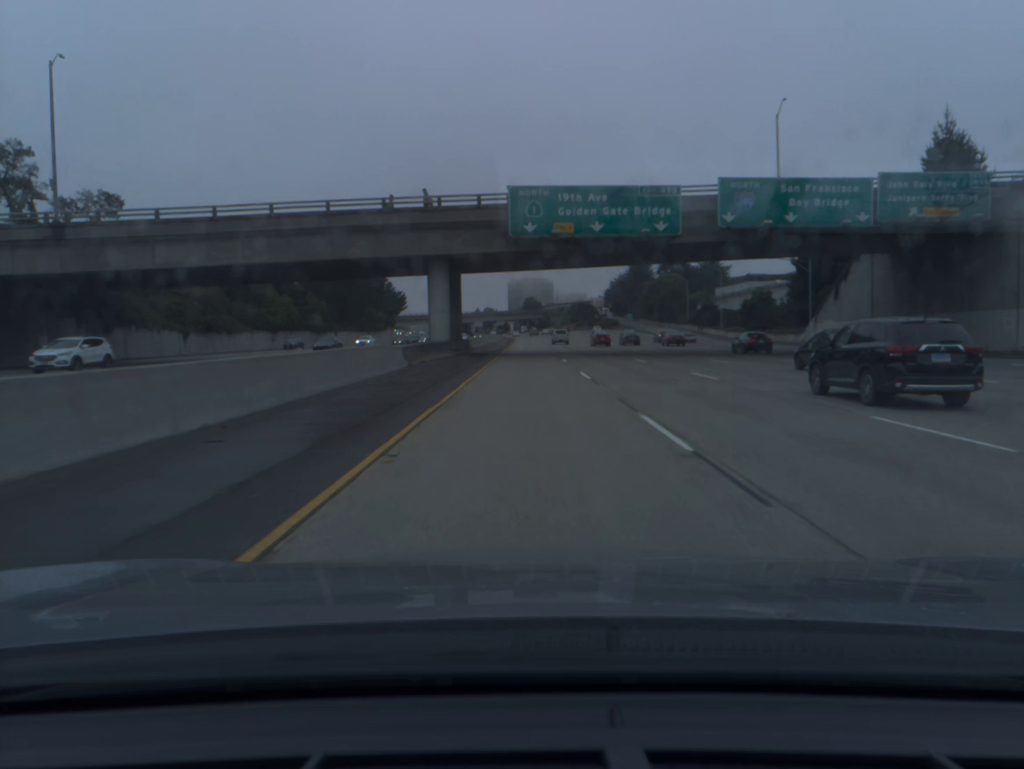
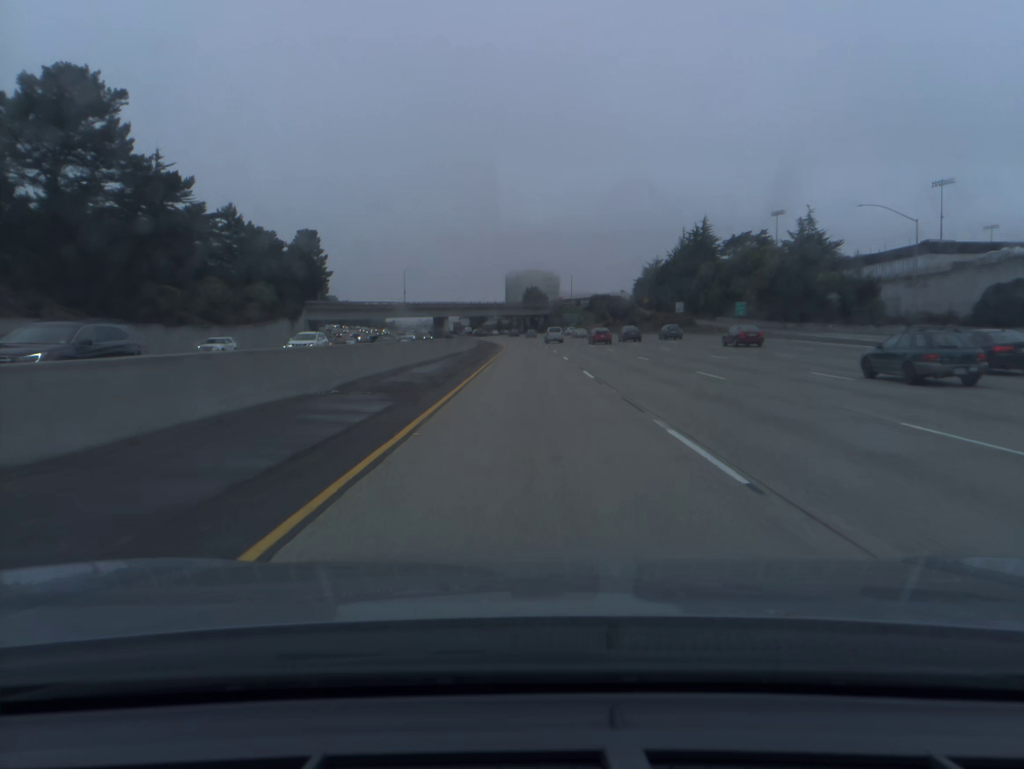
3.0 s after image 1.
(0.0, +100.2) m; 0°
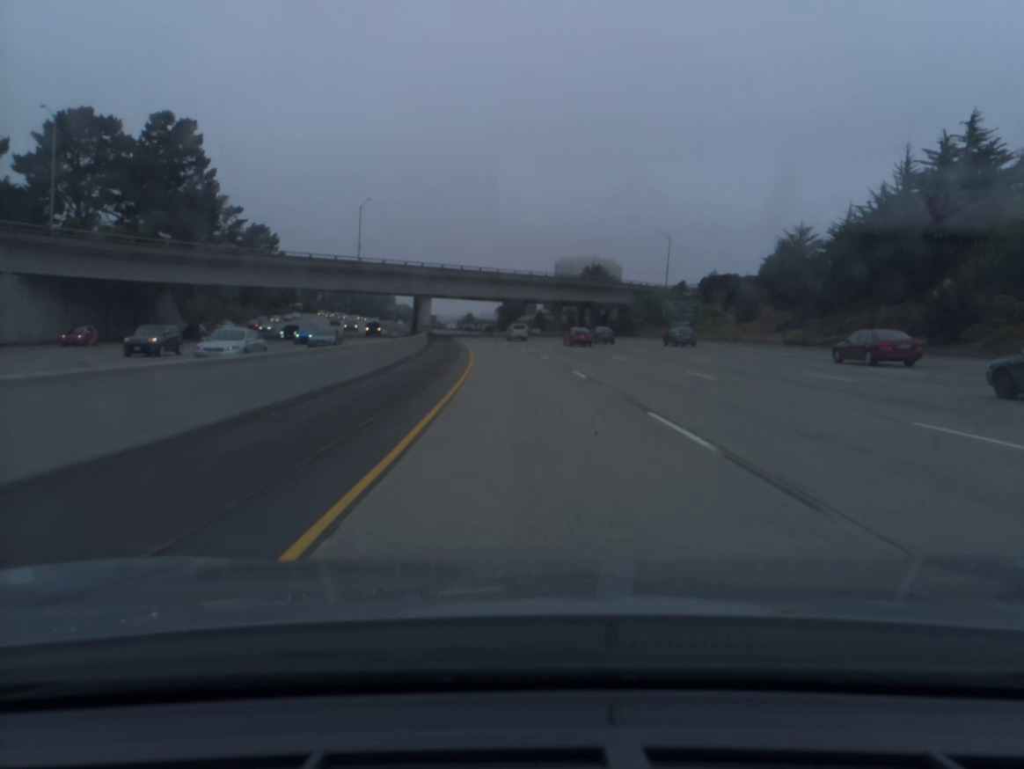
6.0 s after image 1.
(-1.3, +99.8) m; -3°
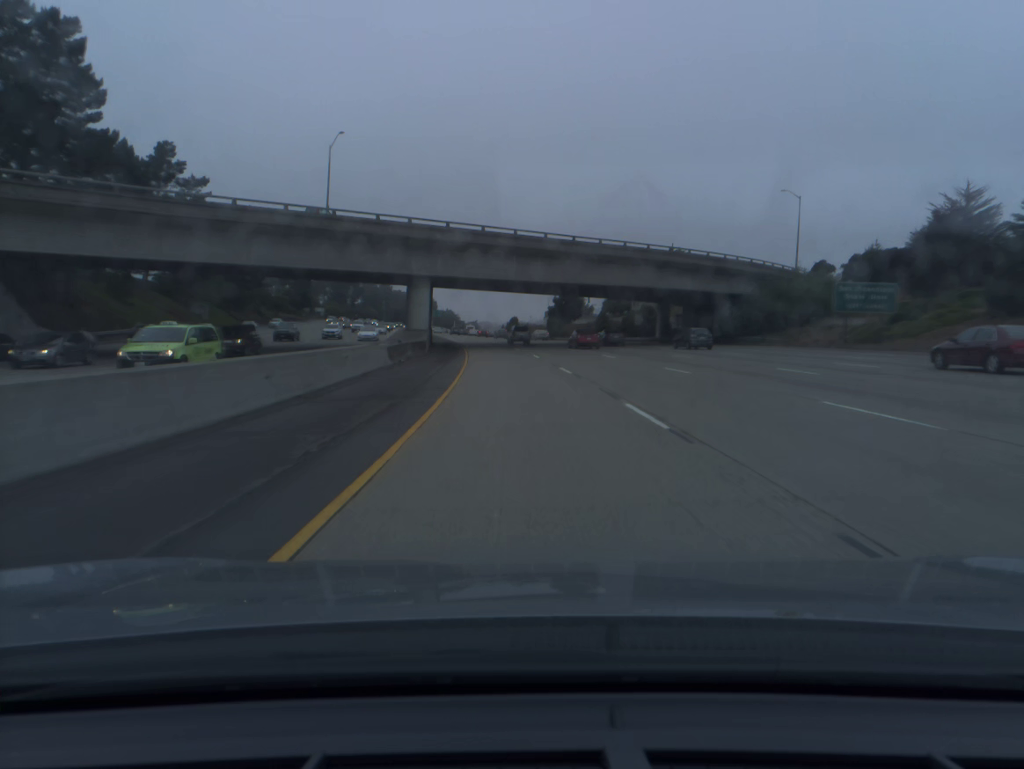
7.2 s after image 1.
(-1.3, +39.9) m; -4°
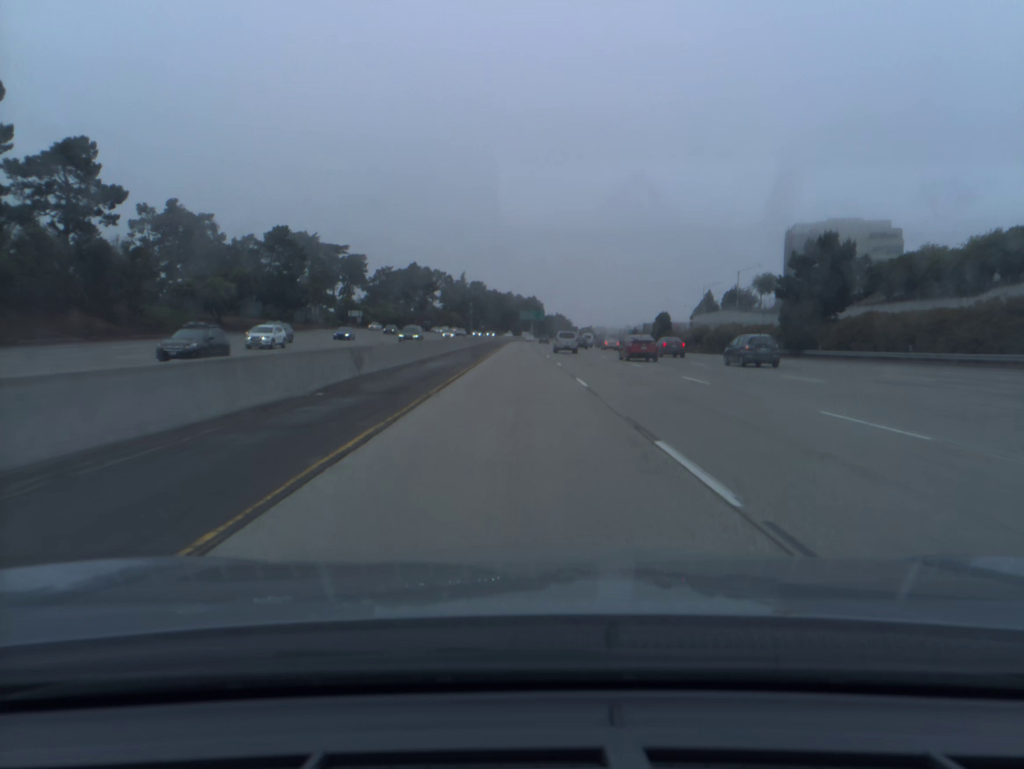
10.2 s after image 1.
(-7.8, +99.5) m; -8°
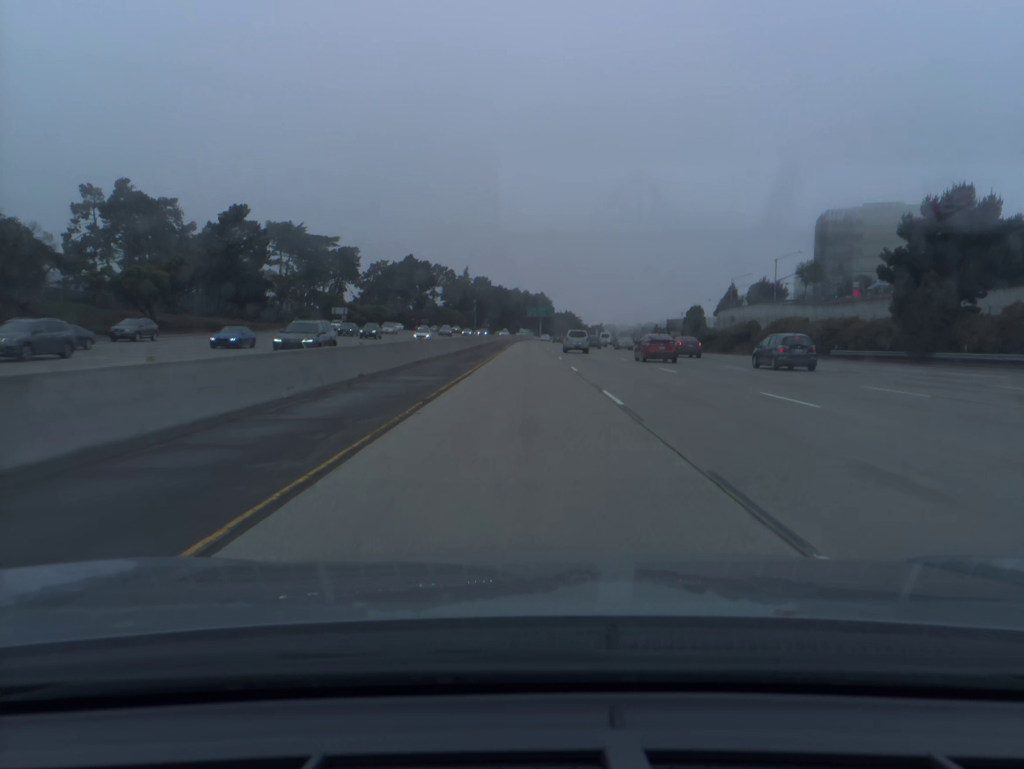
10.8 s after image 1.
(-0.1, +20.0) m; -1°
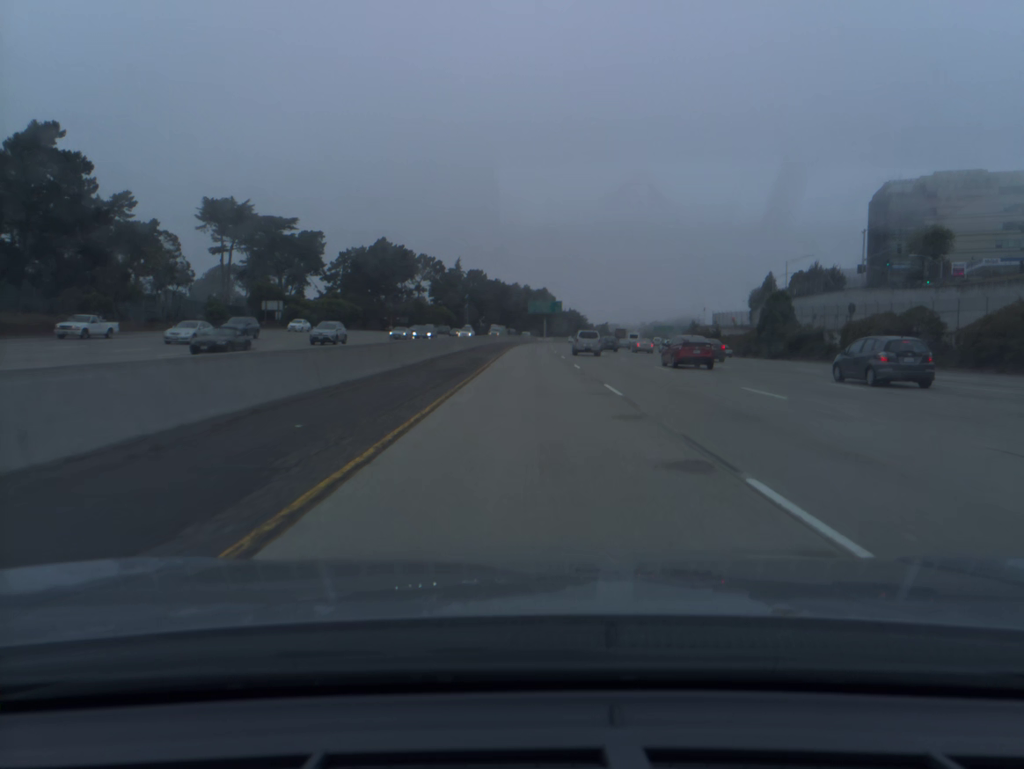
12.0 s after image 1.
(-0.1, +40.1) m; 0°
